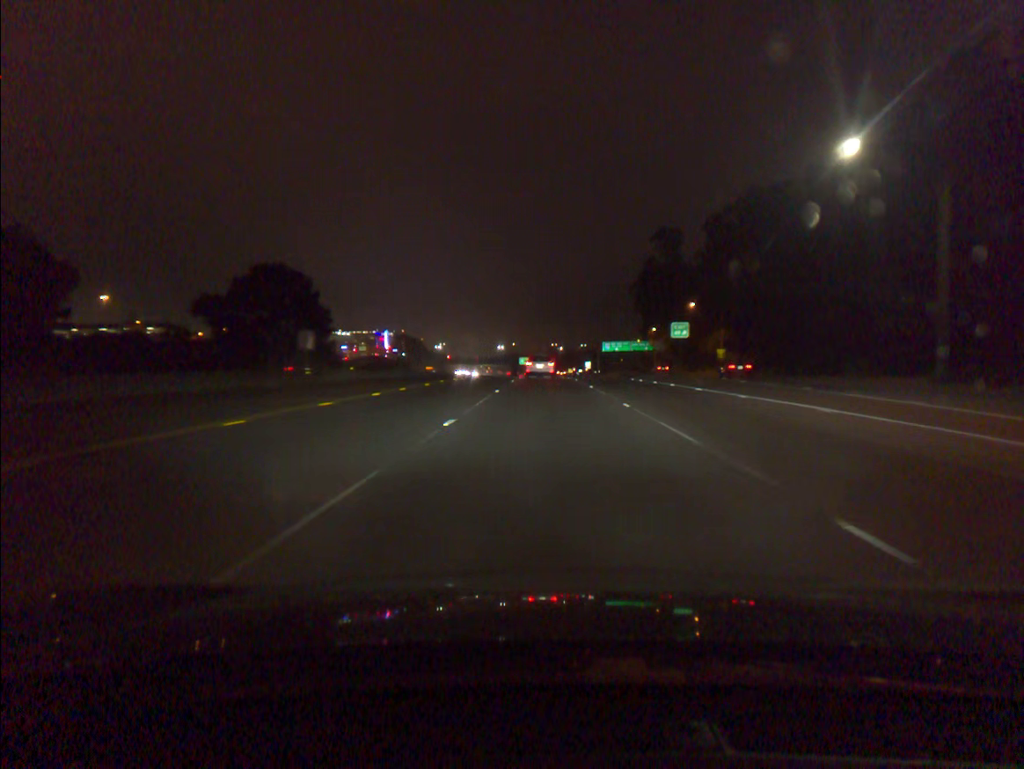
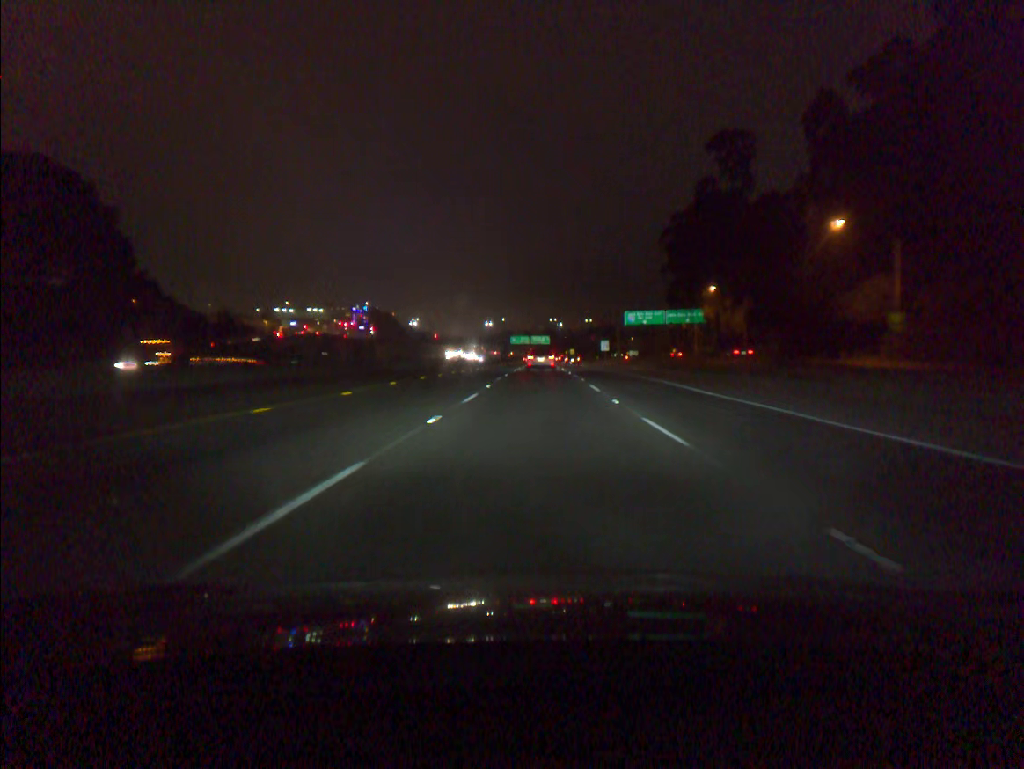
(+0.4, +59.3) m; 0°
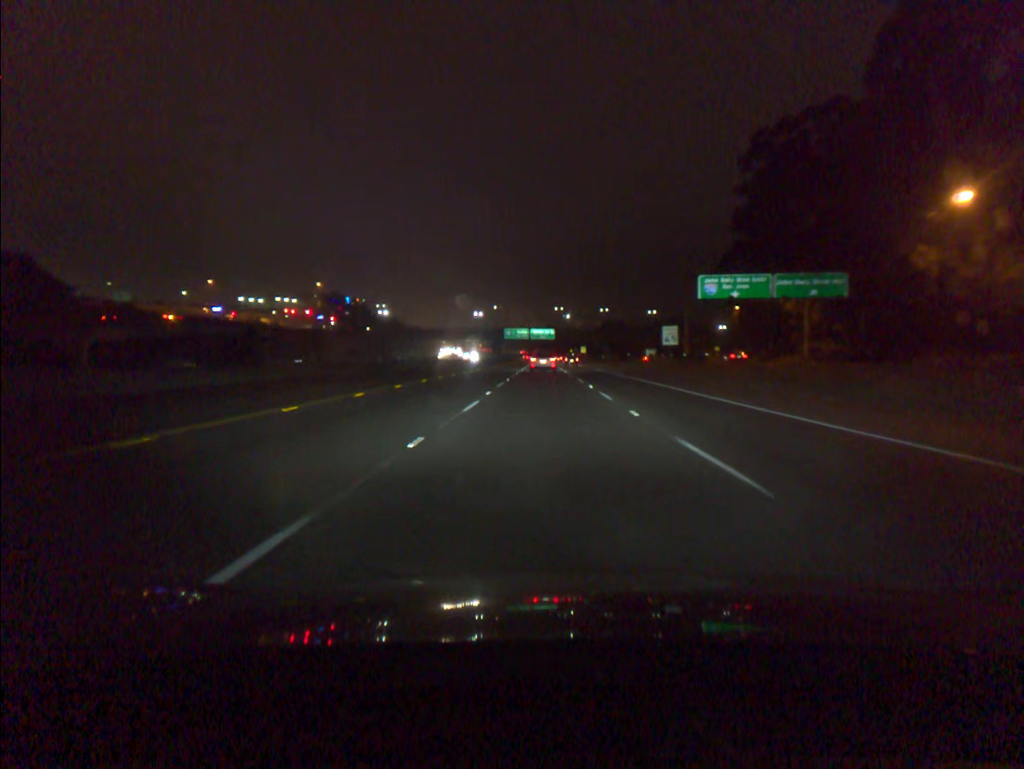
(-0.1, +61.7) m; 0°
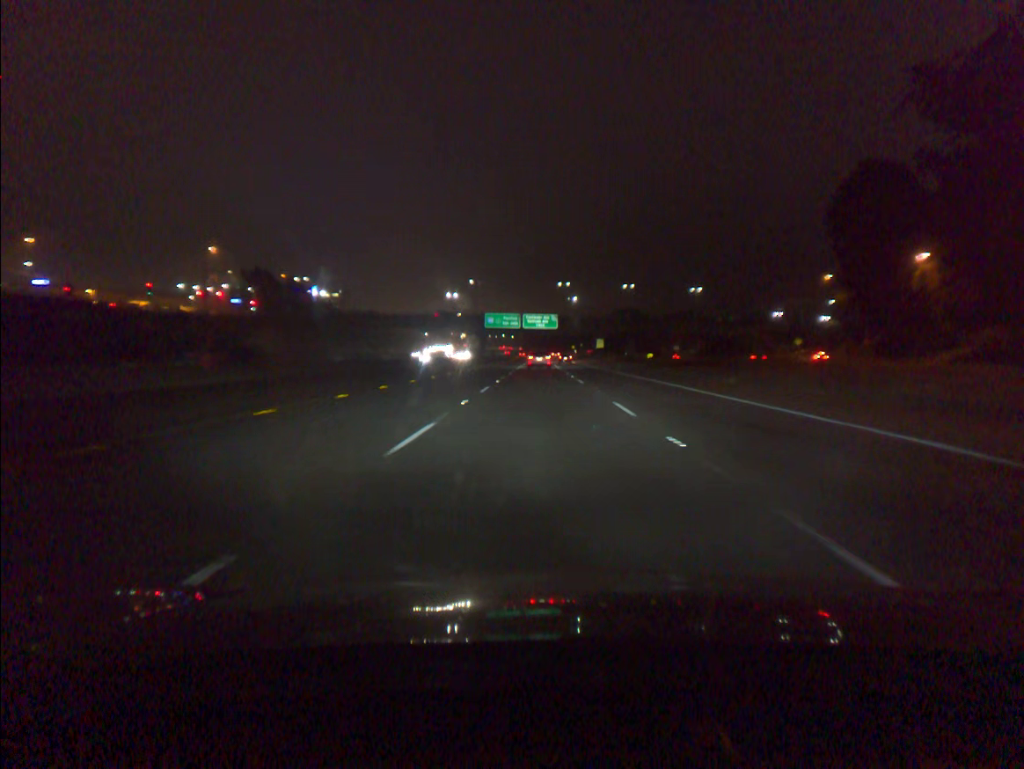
(+0.3, +65.9) m; 0°
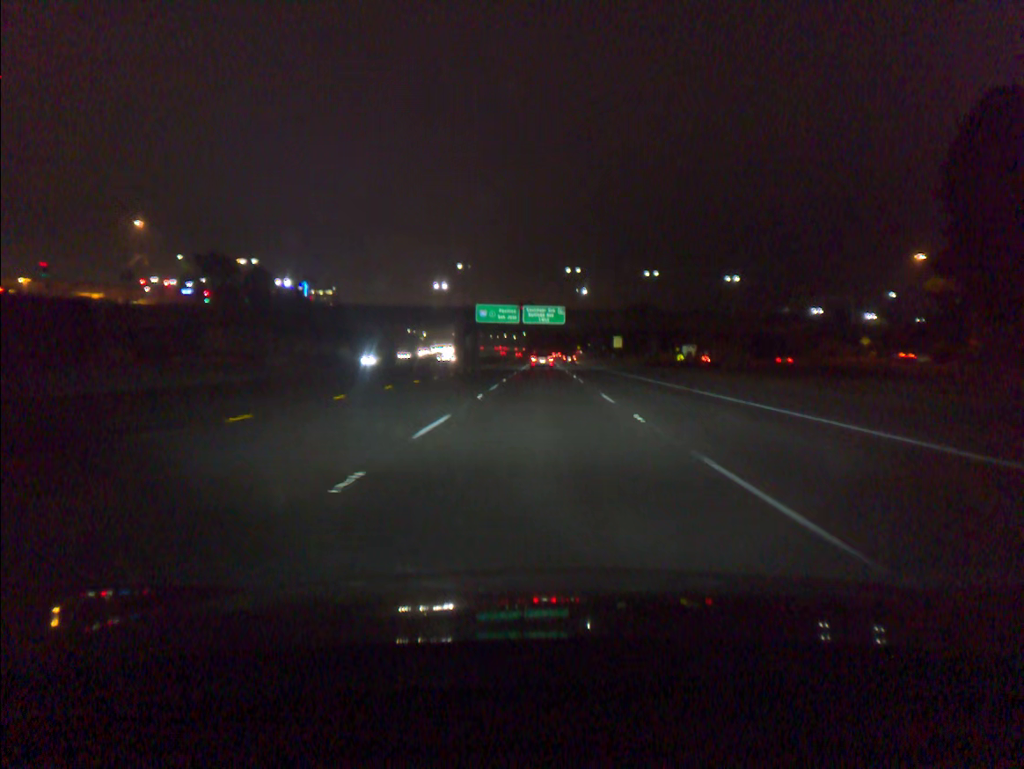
(-0.1, +27.3) m; 0°
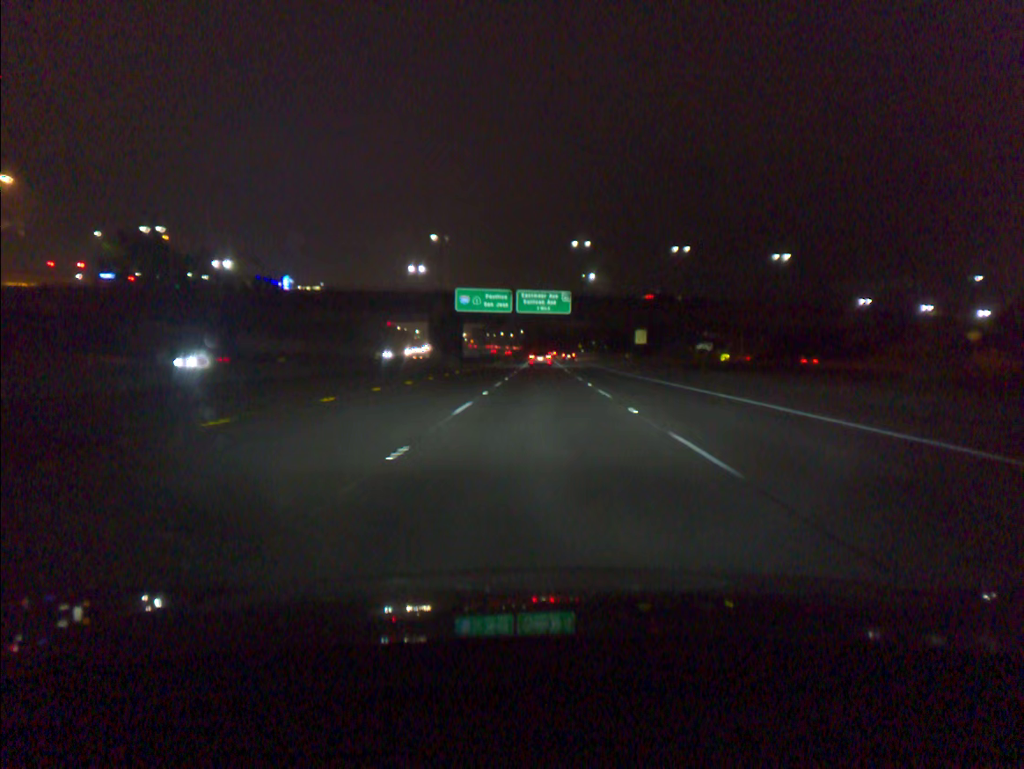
(0.0, +27.9) m; 0°
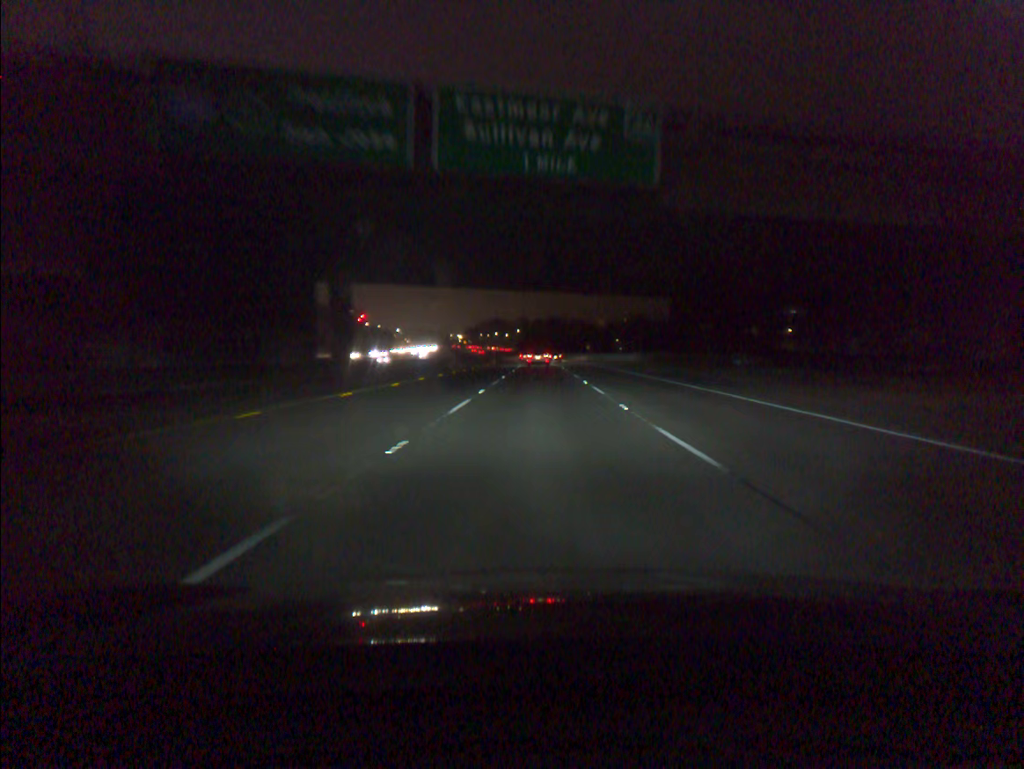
(+0.3, +71.9) m; 0°
